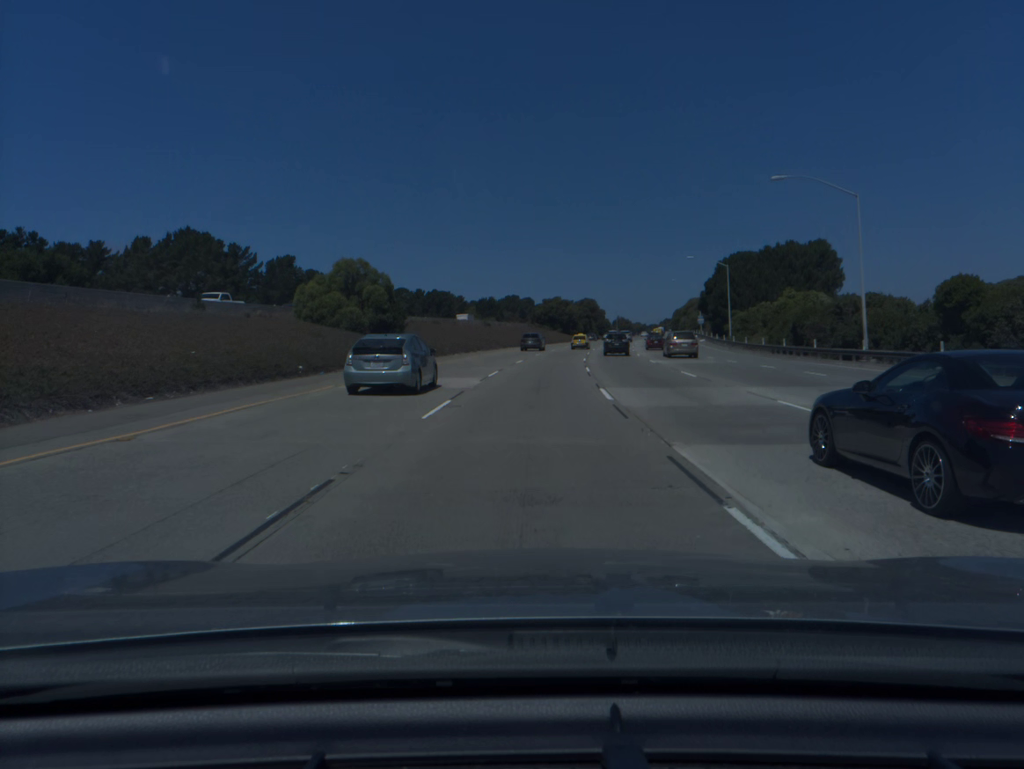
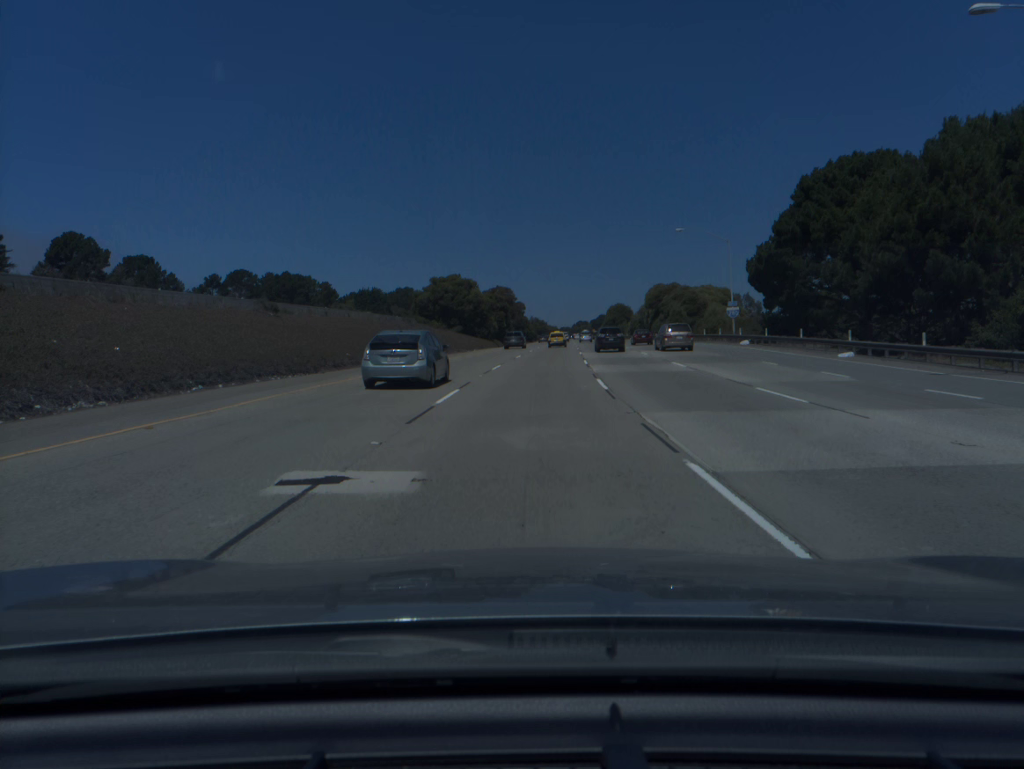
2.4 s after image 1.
(+4.3, +71.3) m; +7°
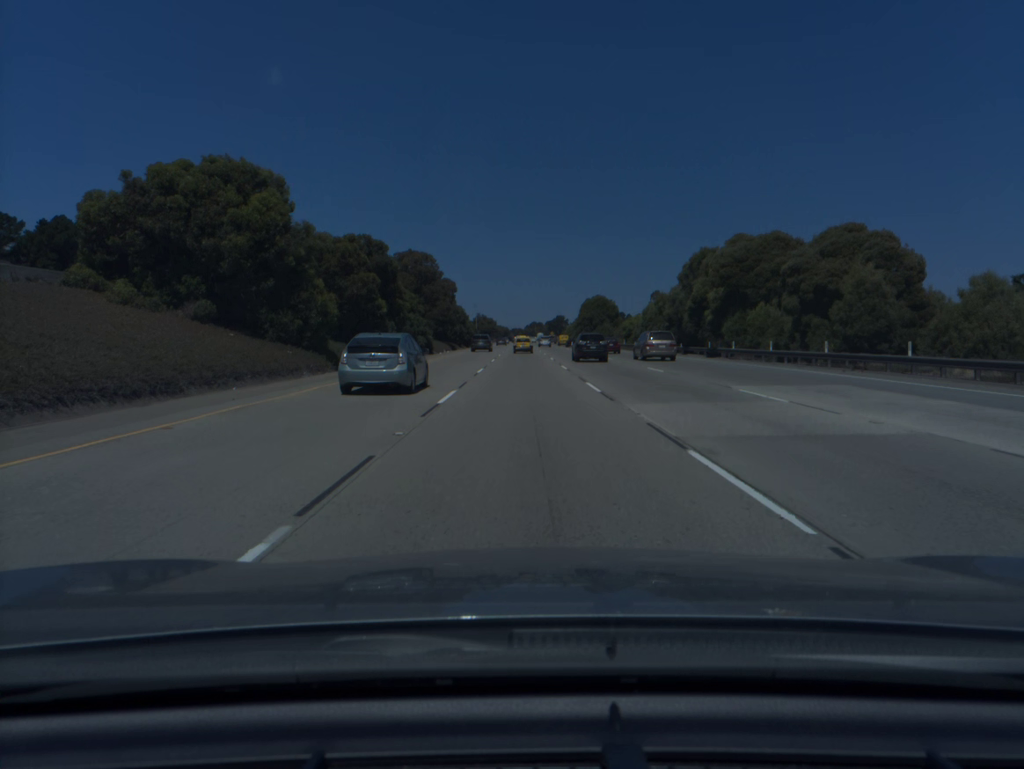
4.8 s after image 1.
(+2.9, +72.1) m; +4°
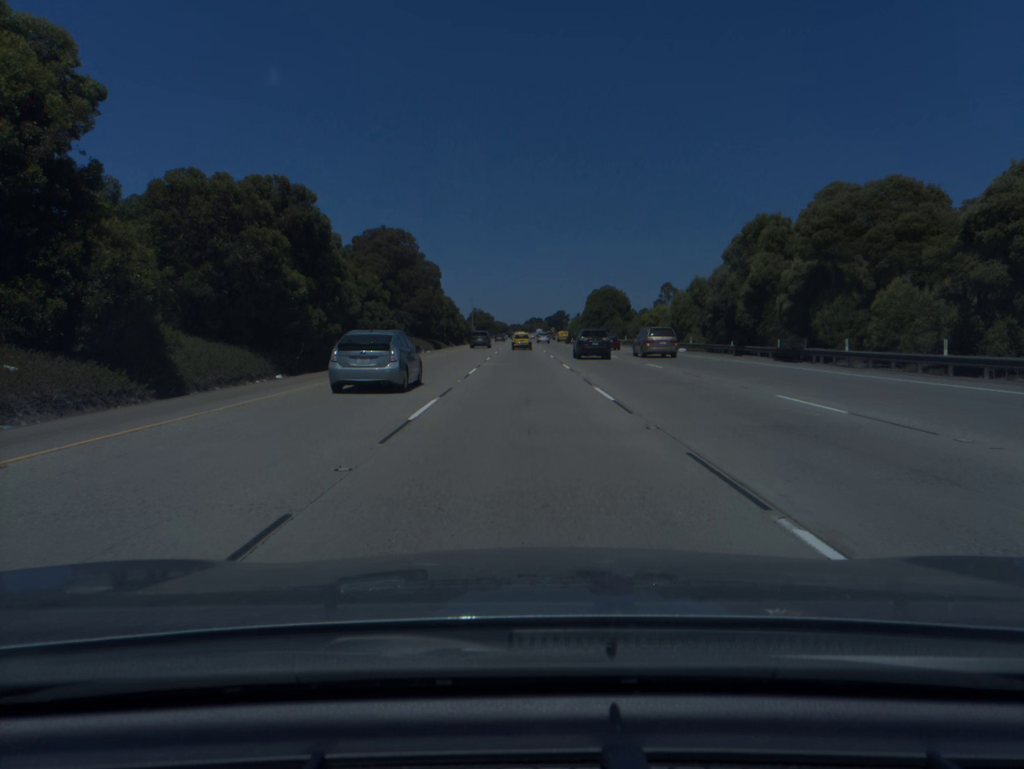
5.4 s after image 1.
(0.0, +18.2) m; 0°
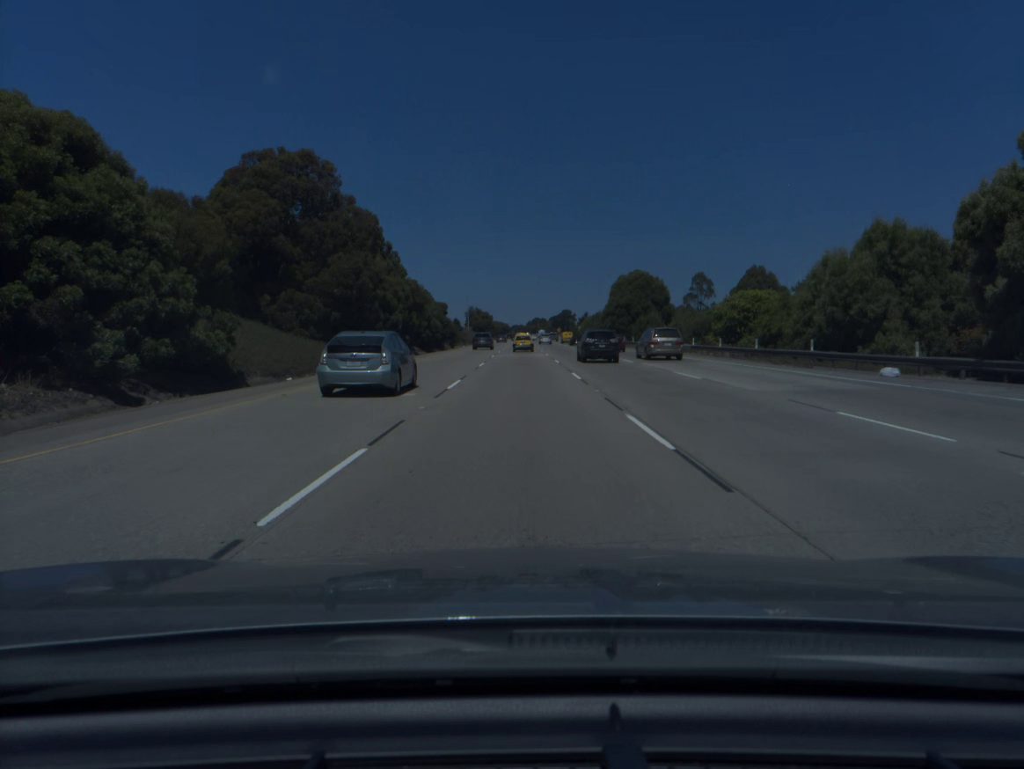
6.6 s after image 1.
(0.0, +36.2) m; 0°
